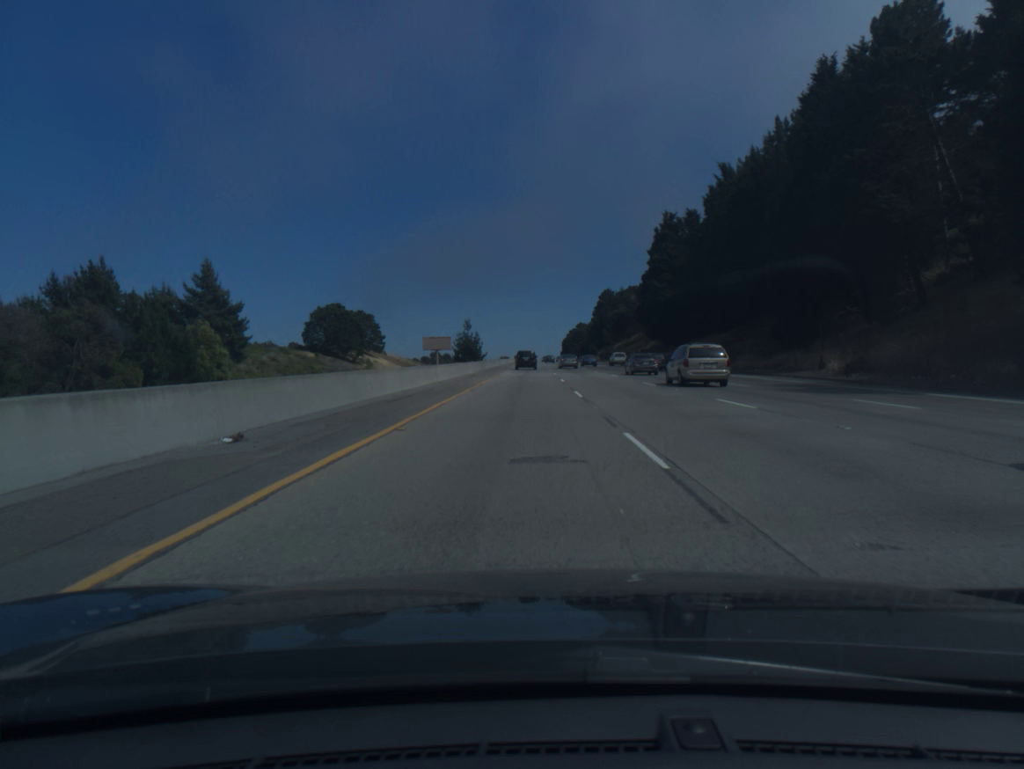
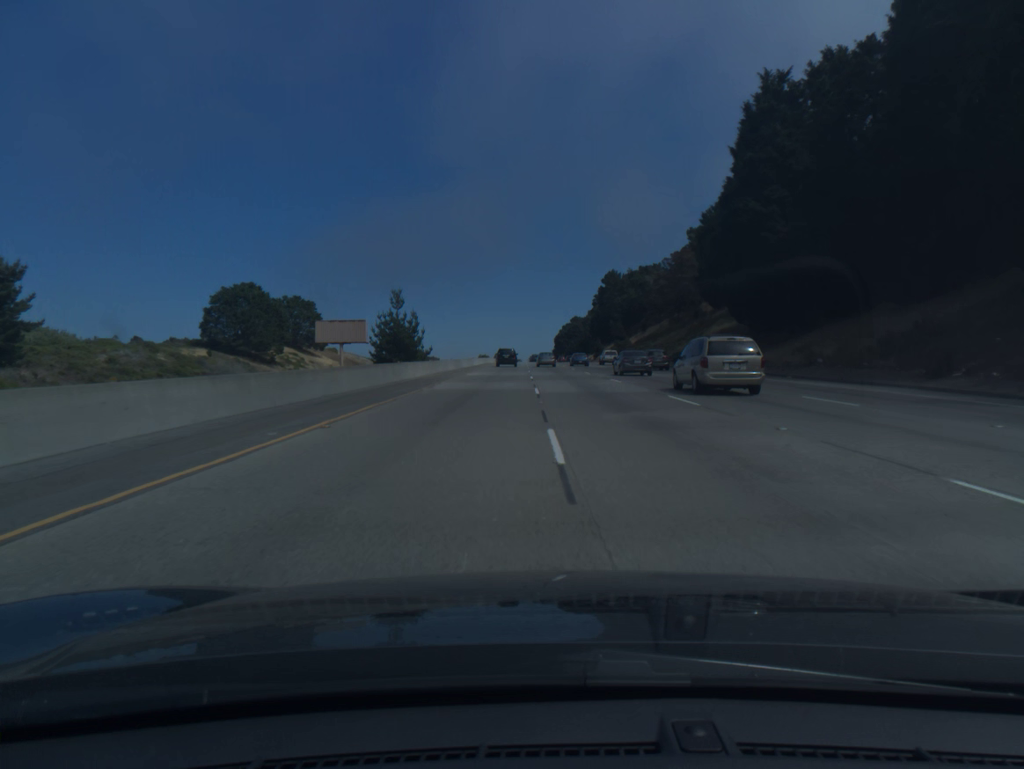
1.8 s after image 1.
(+0.4, +58.4) m; +1°
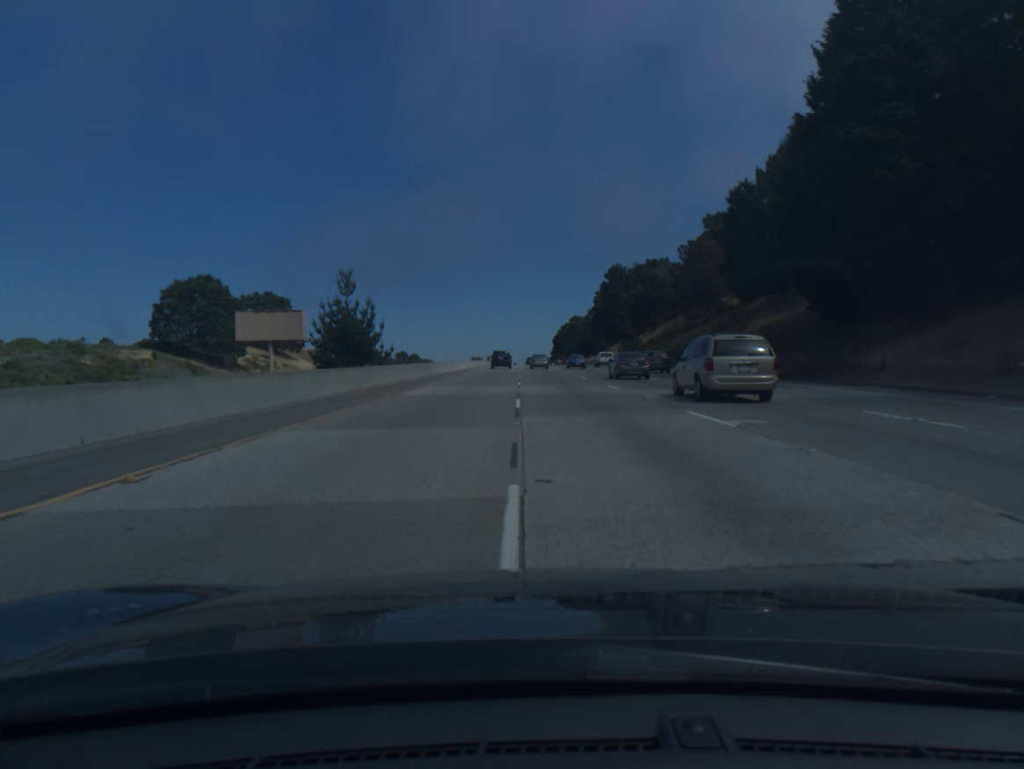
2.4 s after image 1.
(0.0, +19.7) m; 0°
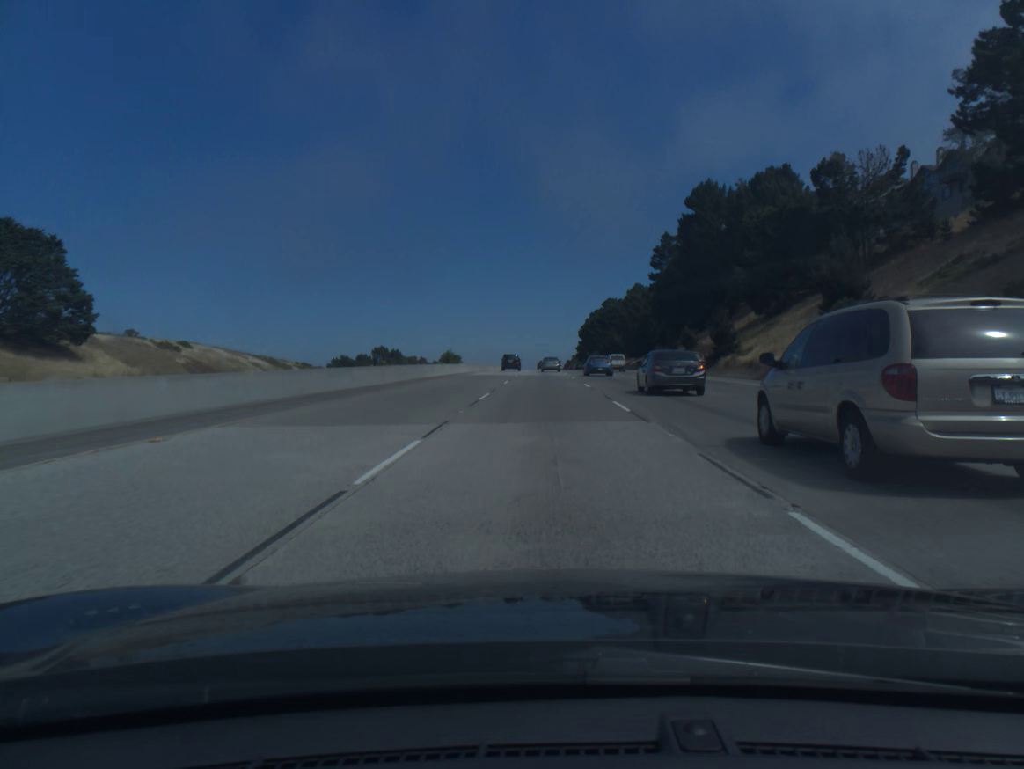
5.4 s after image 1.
(-0.9, +98.8) m; -1°
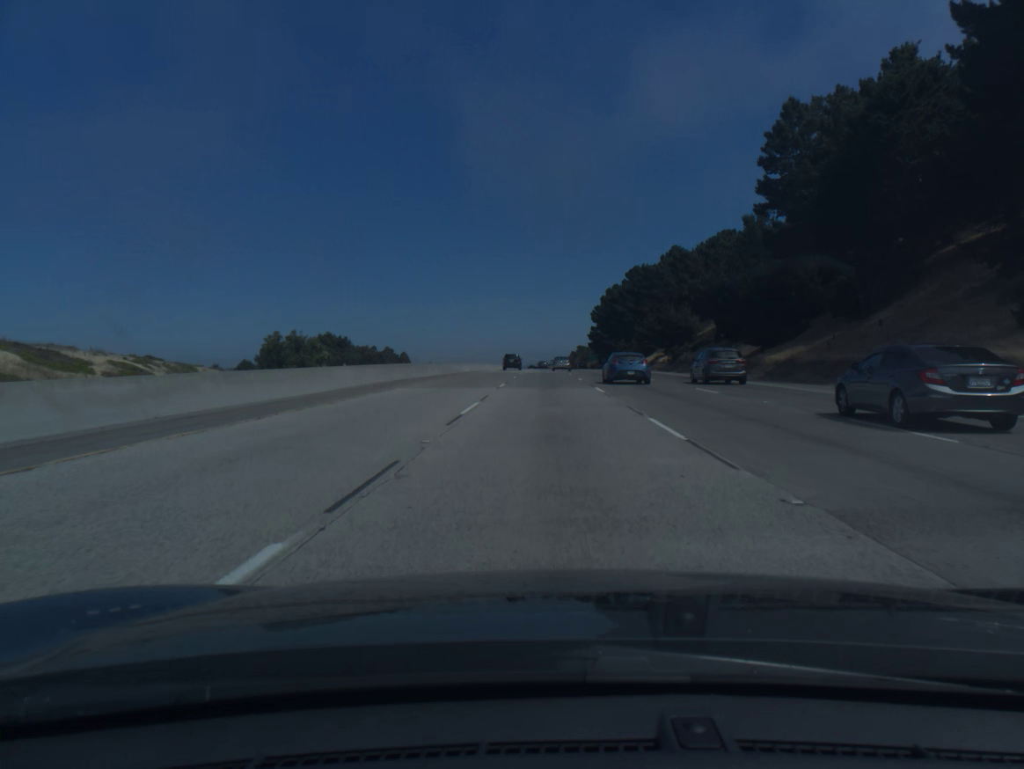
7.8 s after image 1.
(-0.2, +78.9) m; 0°
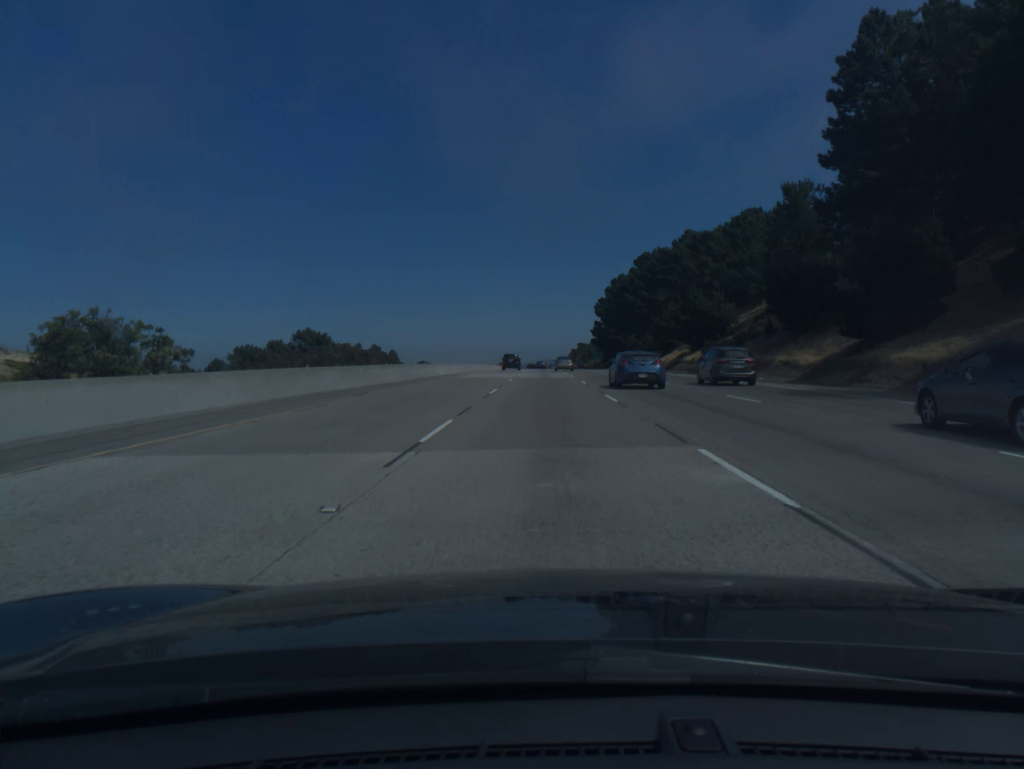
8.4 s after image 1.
(0.0, +19.7) m; 0°
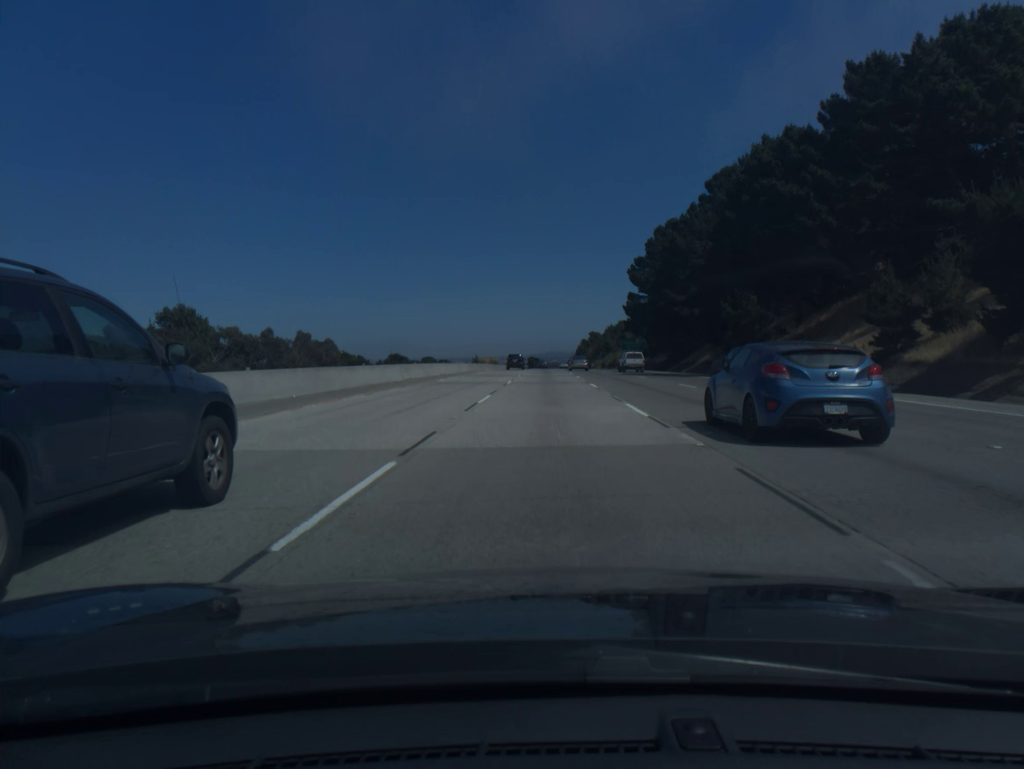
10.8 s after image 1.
(-0.1, +79.0) m; 0°
